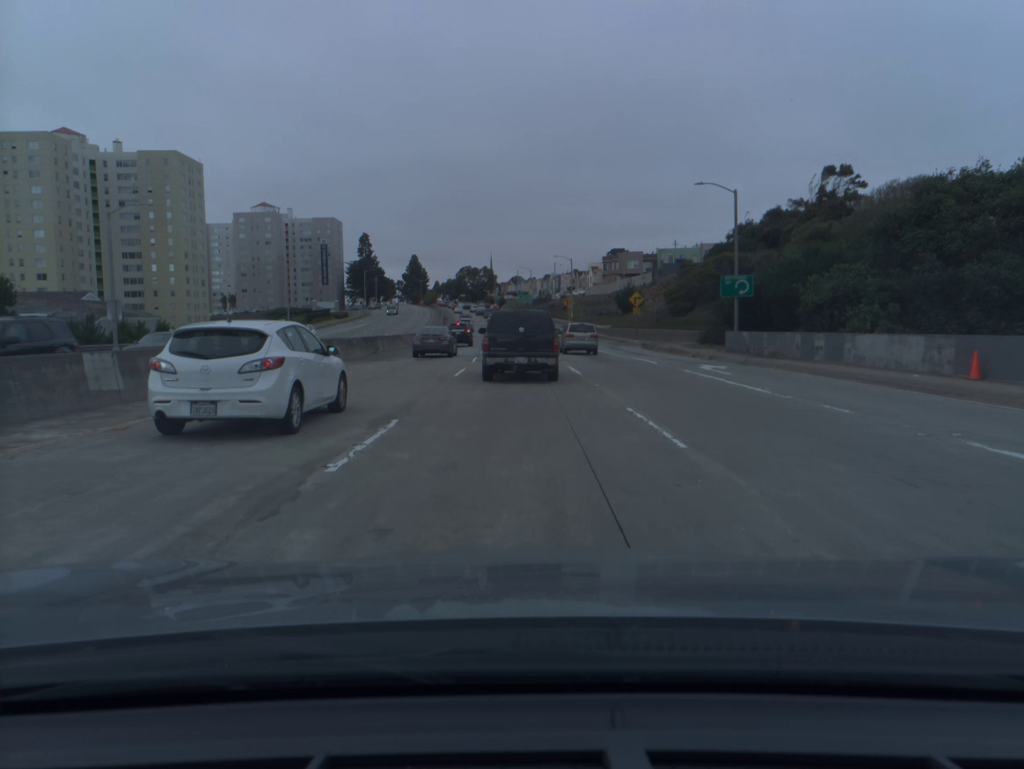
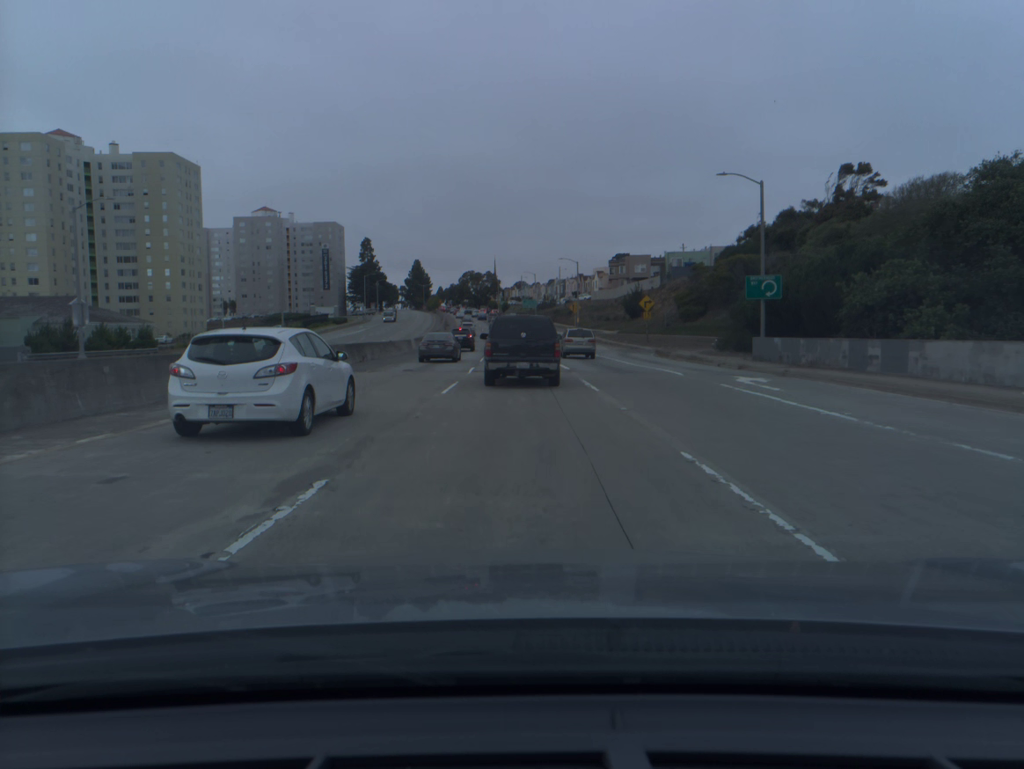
(0.0, +4.3) m; 0°
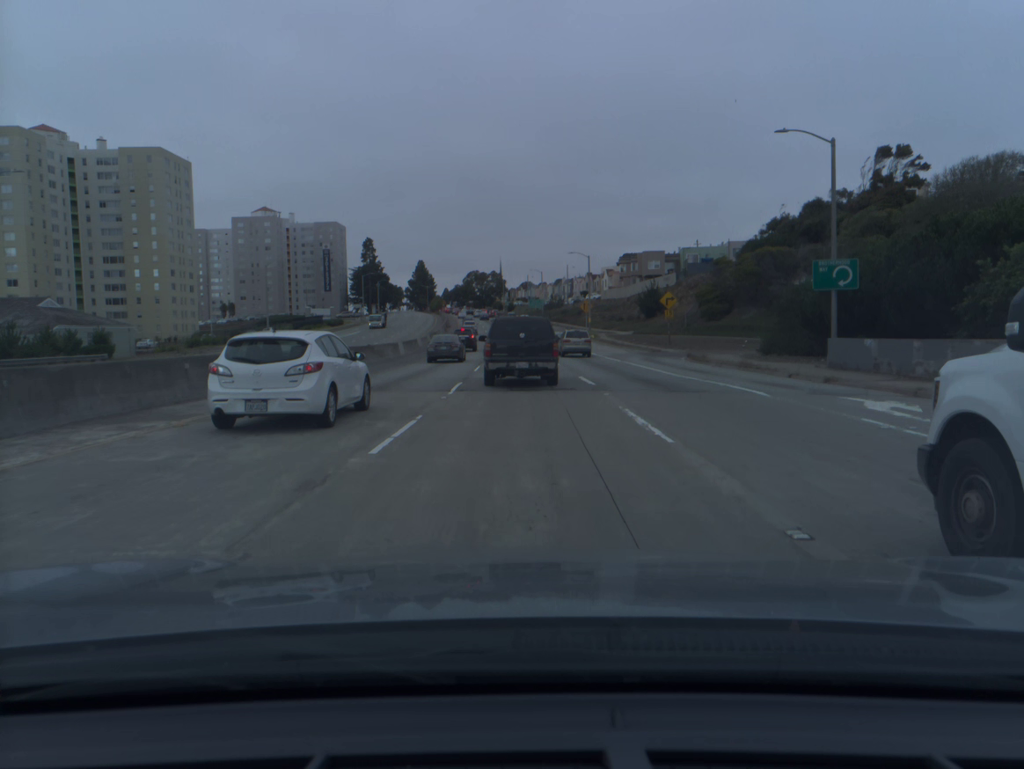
(-0.1, +8.9) m; -1°
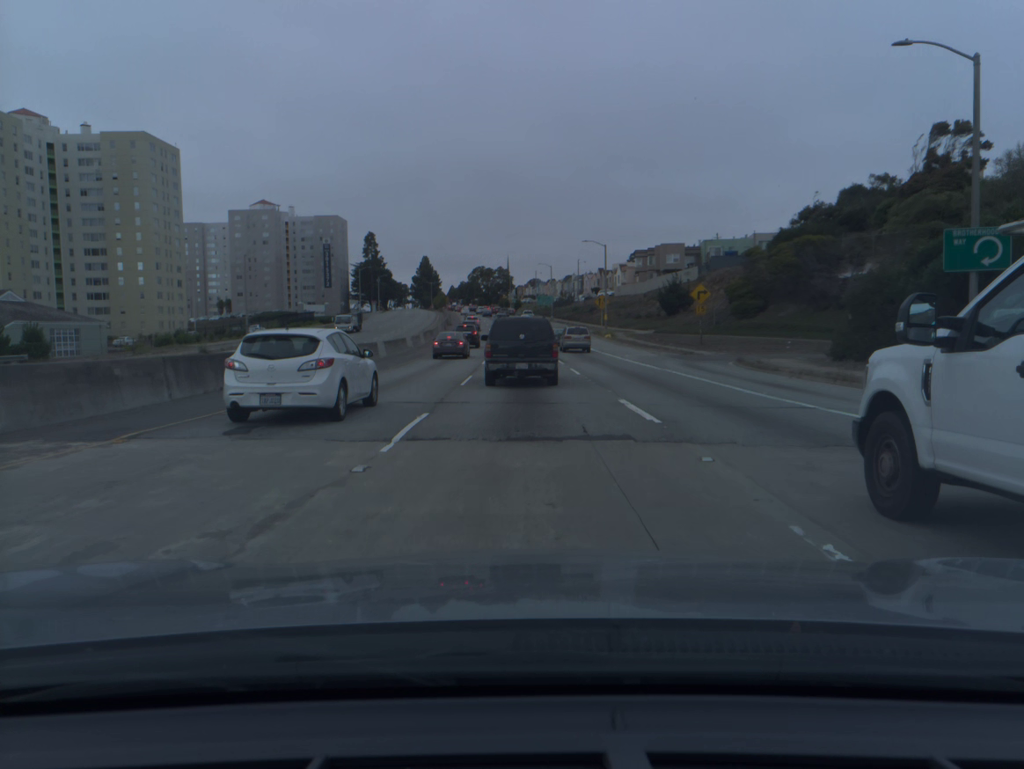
(0.0, +9.3) m; 0°
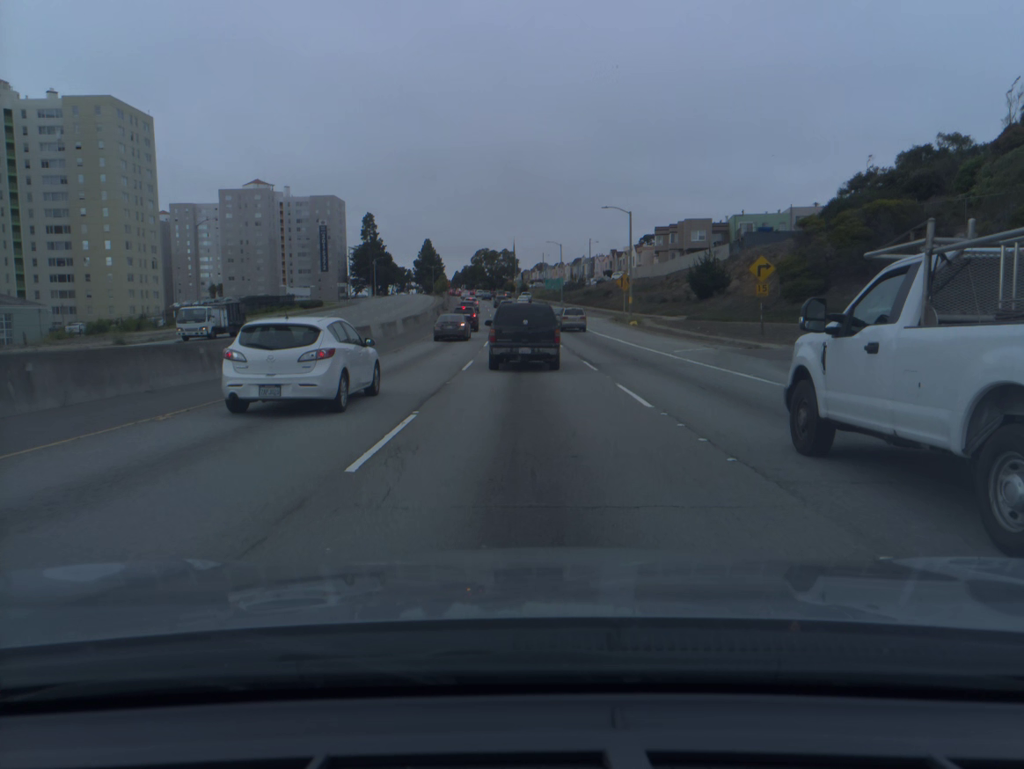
(-0.1, +14.4) m; 0°
